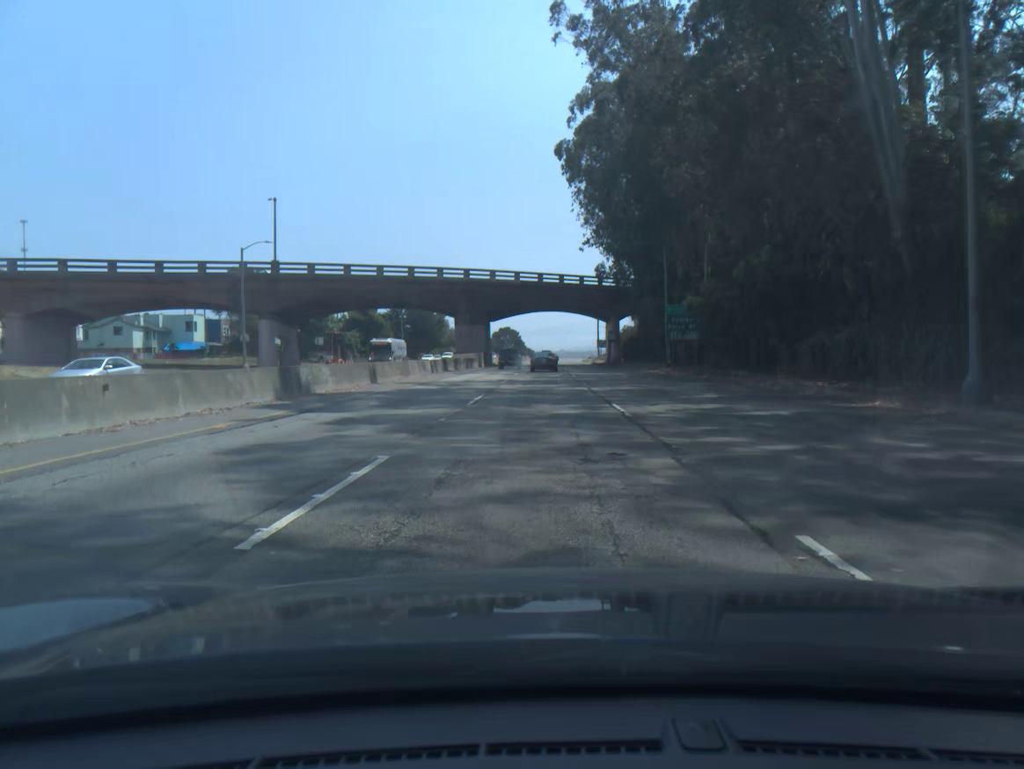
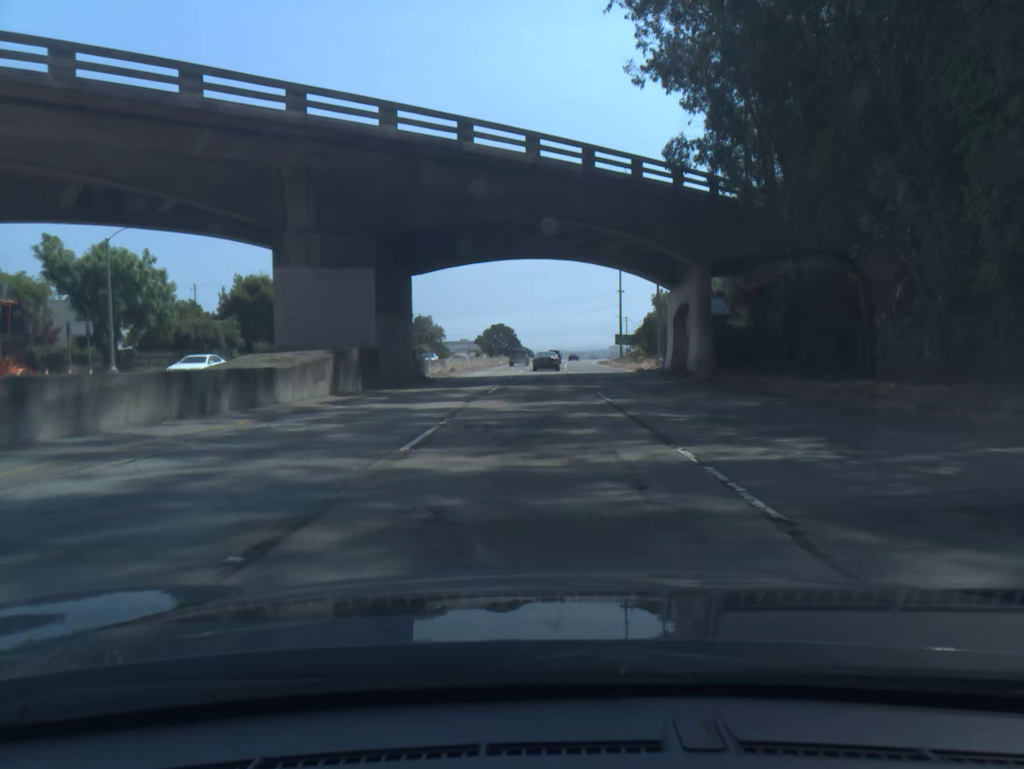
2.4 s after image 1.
(0.0, +54.1) m; 0°
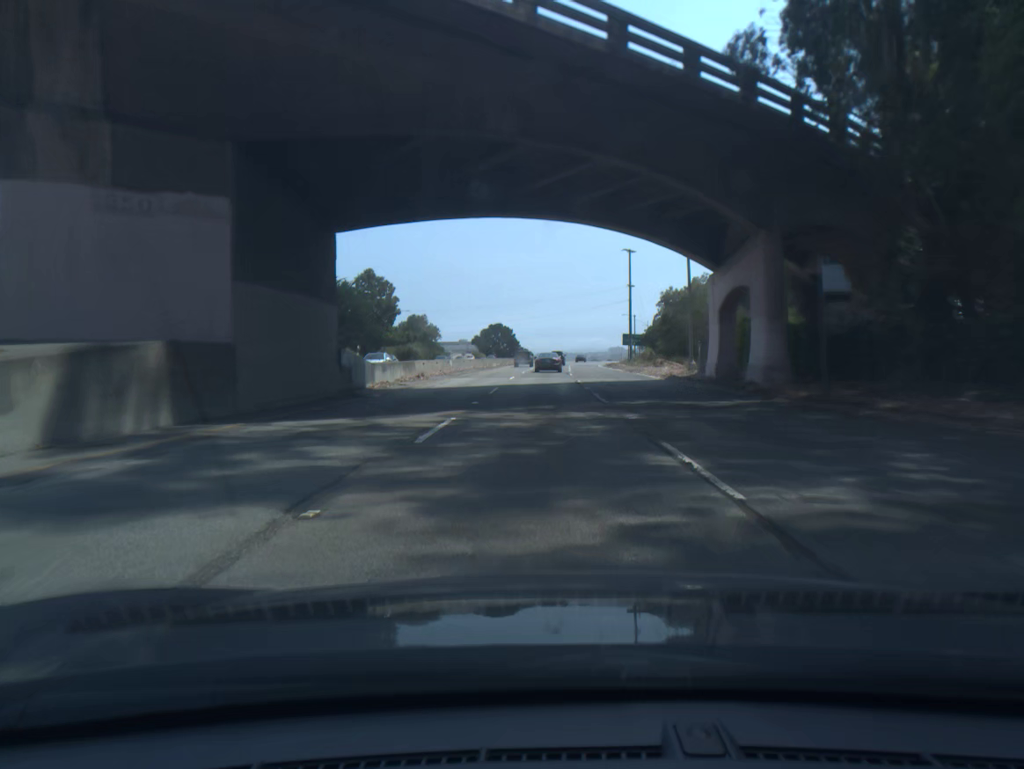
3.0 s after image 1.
(0.0, +13.6) m; 0°
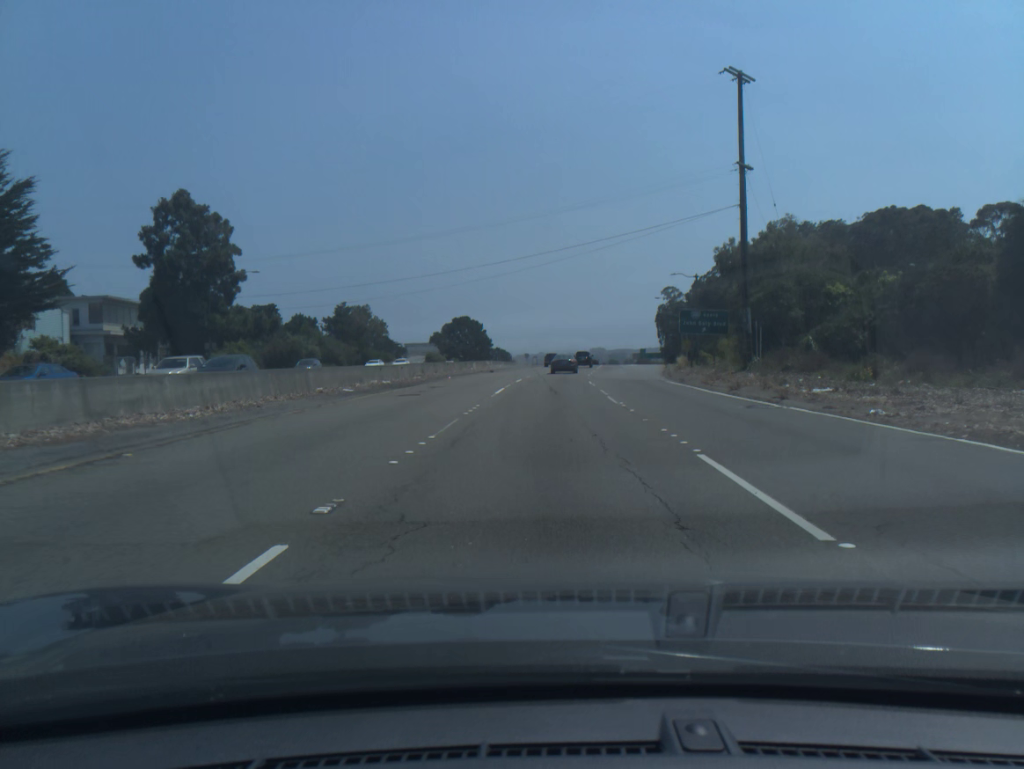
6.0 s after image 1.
(+0.5, +67.9) m; +2°
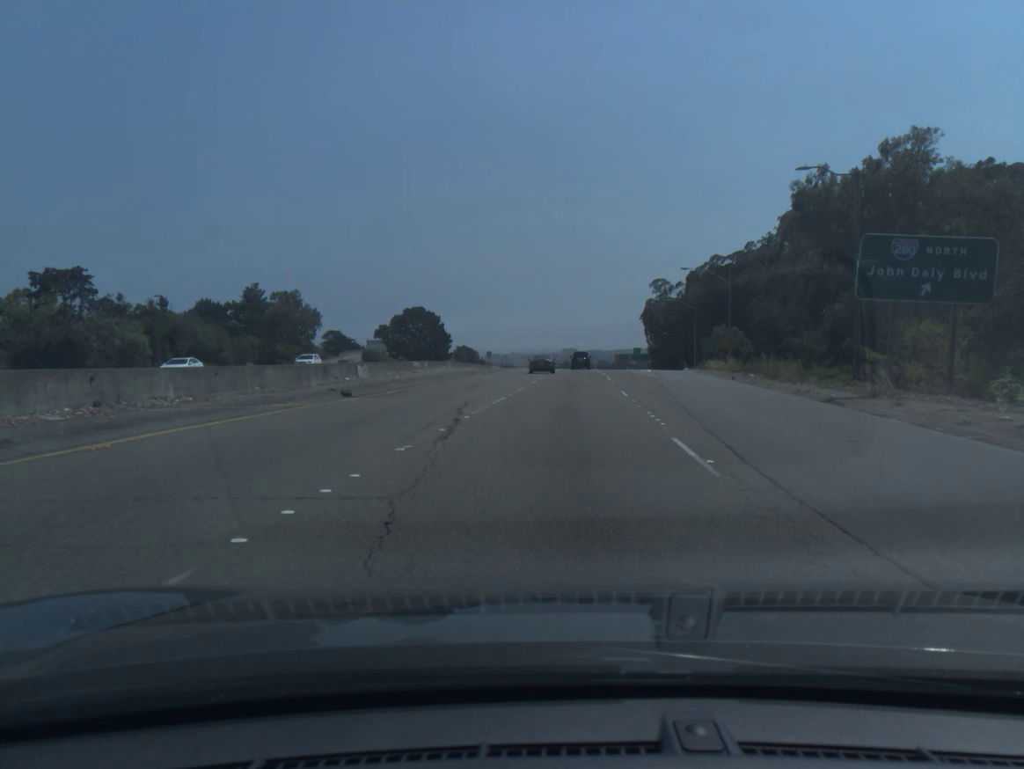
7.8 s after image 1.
(+0.7, +41.4) m; +2°
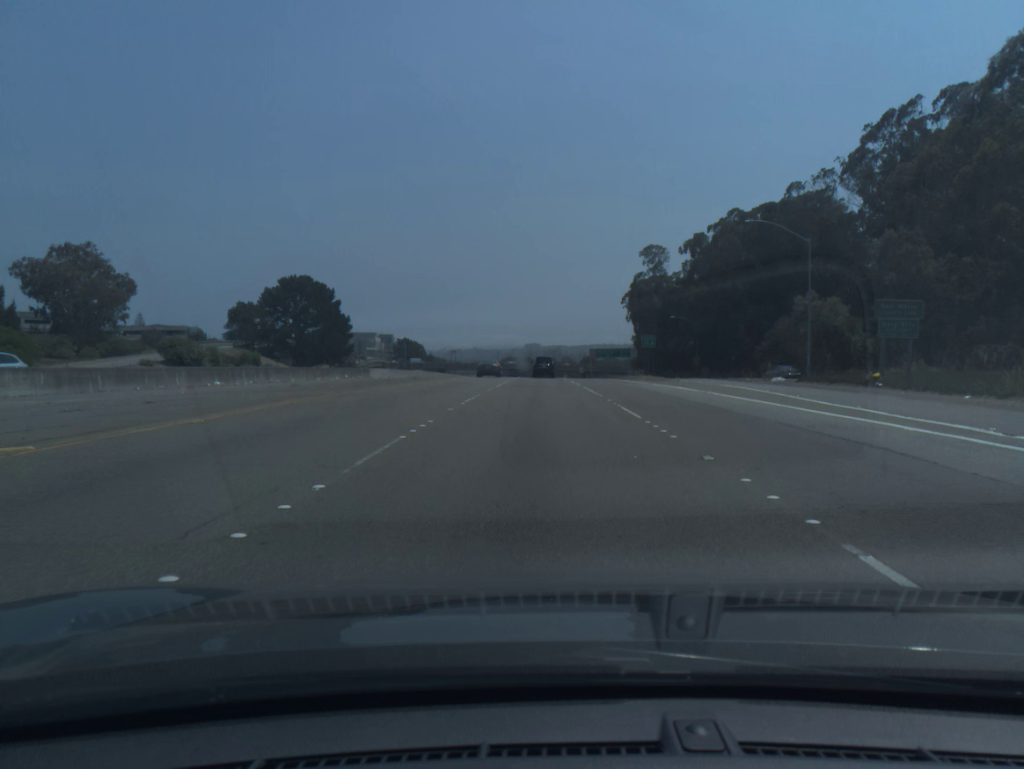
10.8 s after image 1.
(+3.1, +69.1) m; +3°
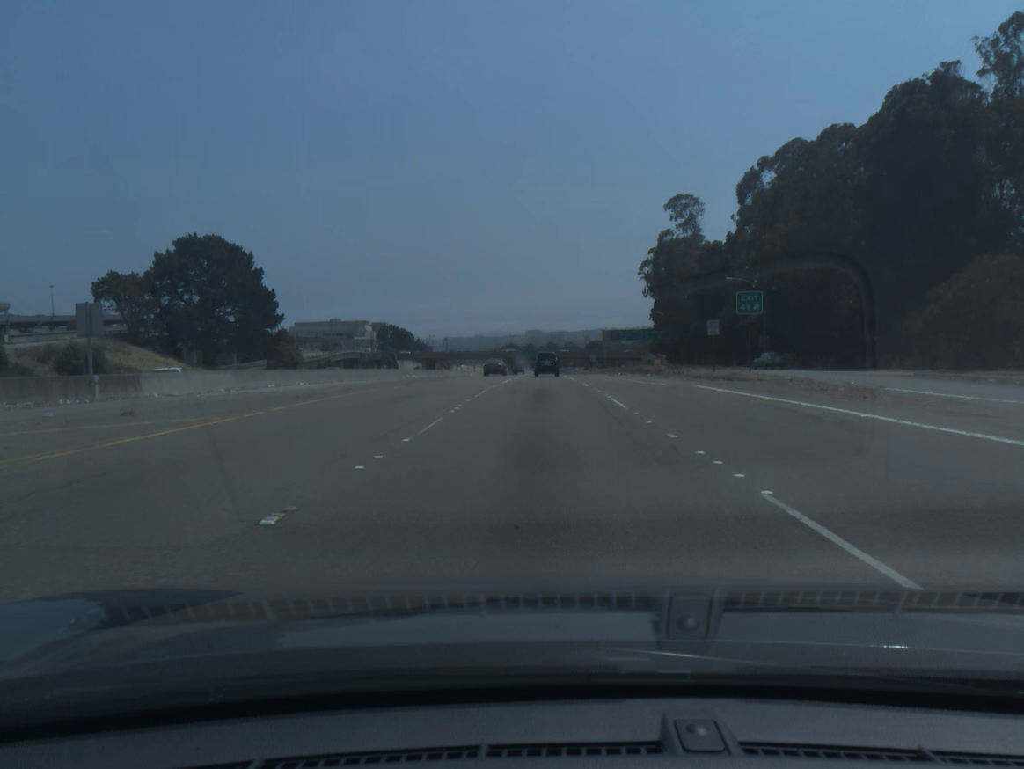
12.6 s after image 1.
(-0.2, +40.4) m; 0°
